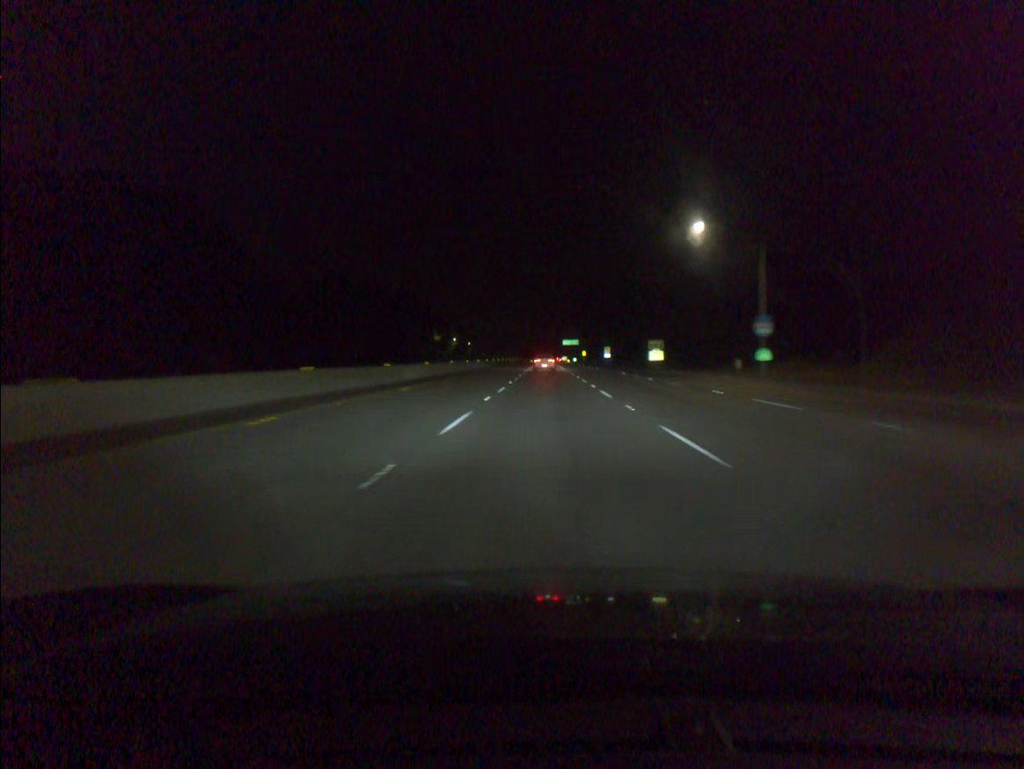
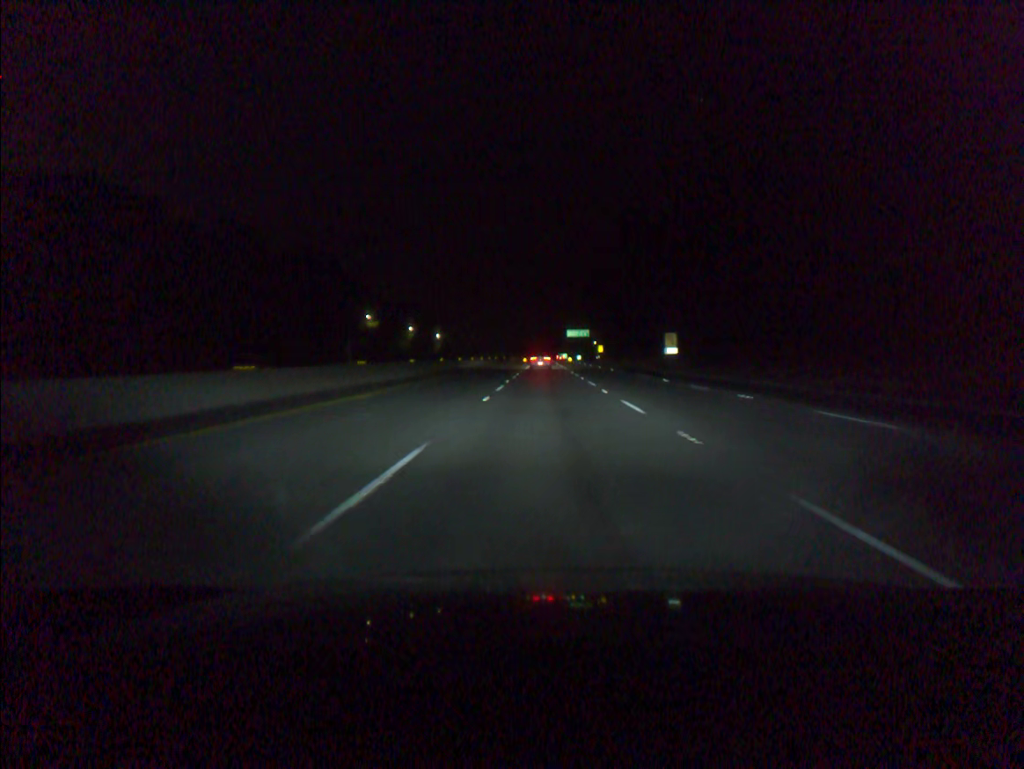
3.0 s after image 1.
(+0.4, +94.2) m; 0°
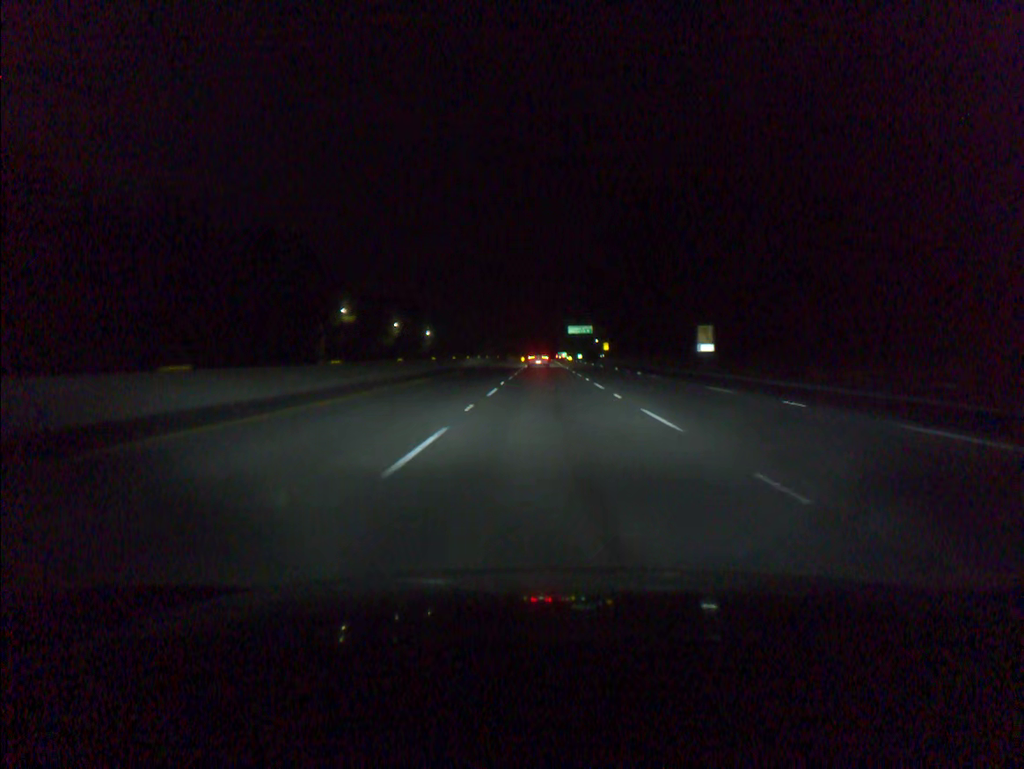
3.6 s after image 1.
(0.0, +18.8) m; 0°
